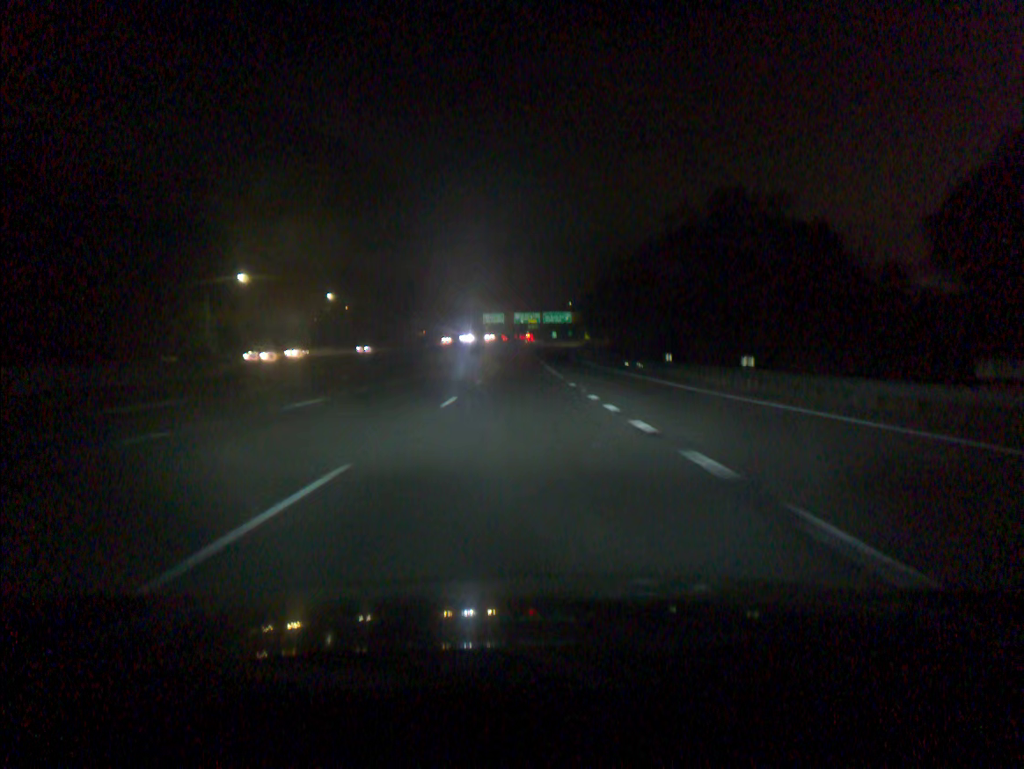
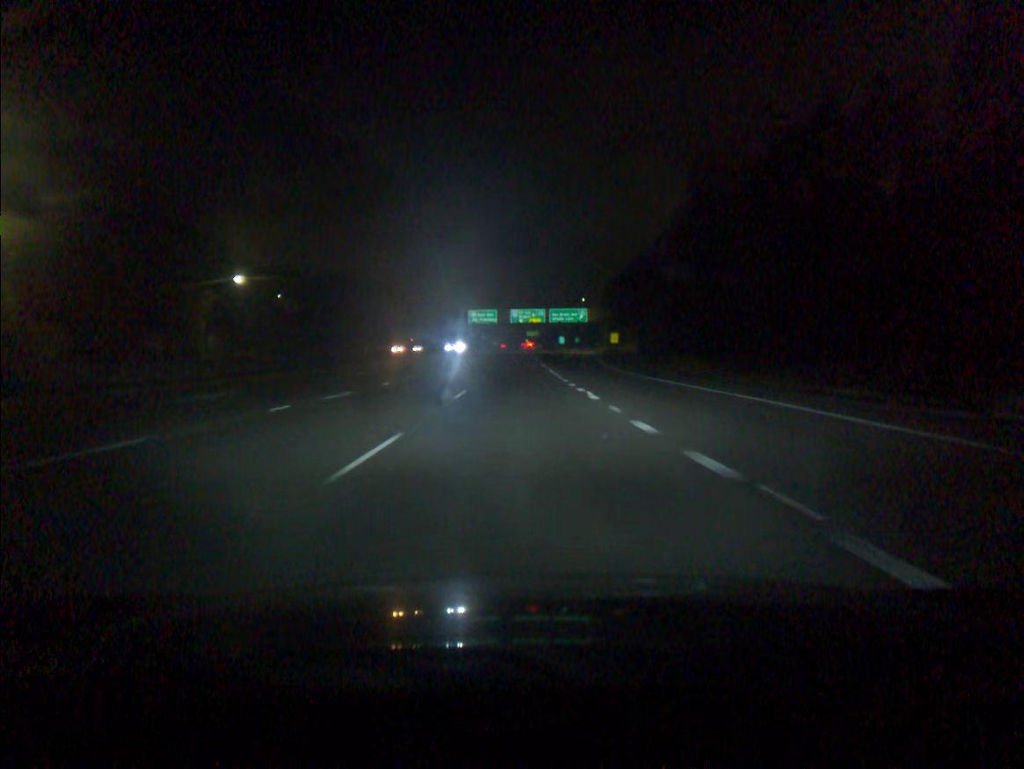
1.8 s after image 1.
(0.0, +54.6) m; 0°
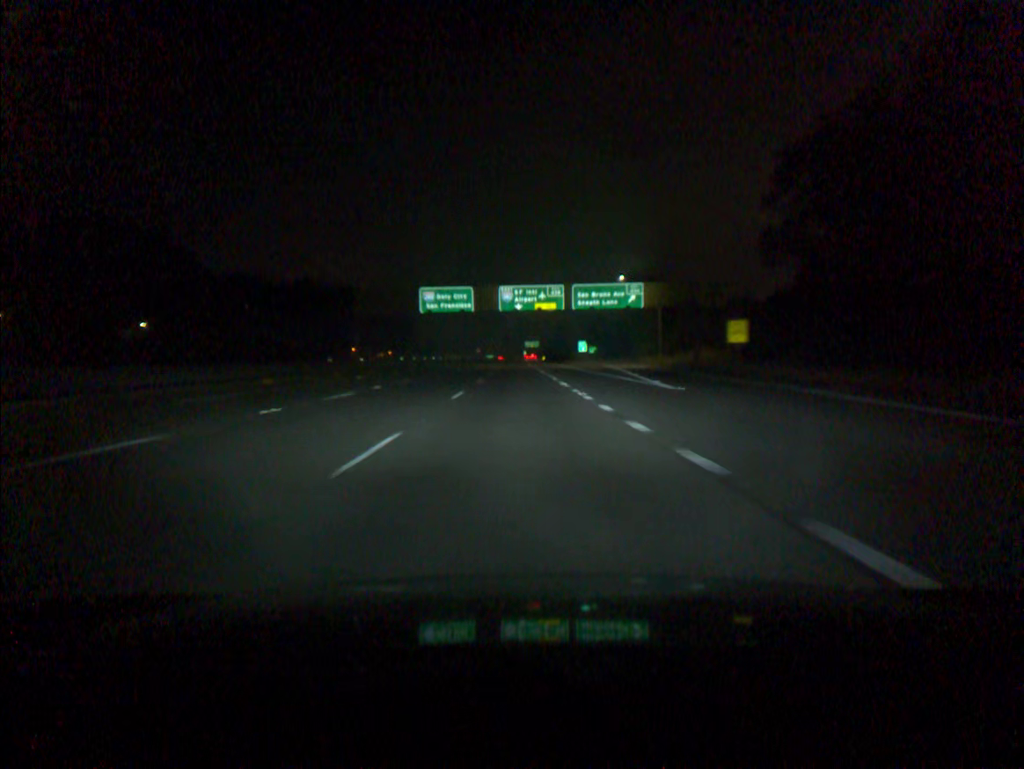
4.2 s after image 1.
(0.0, +72.4) m; 0°
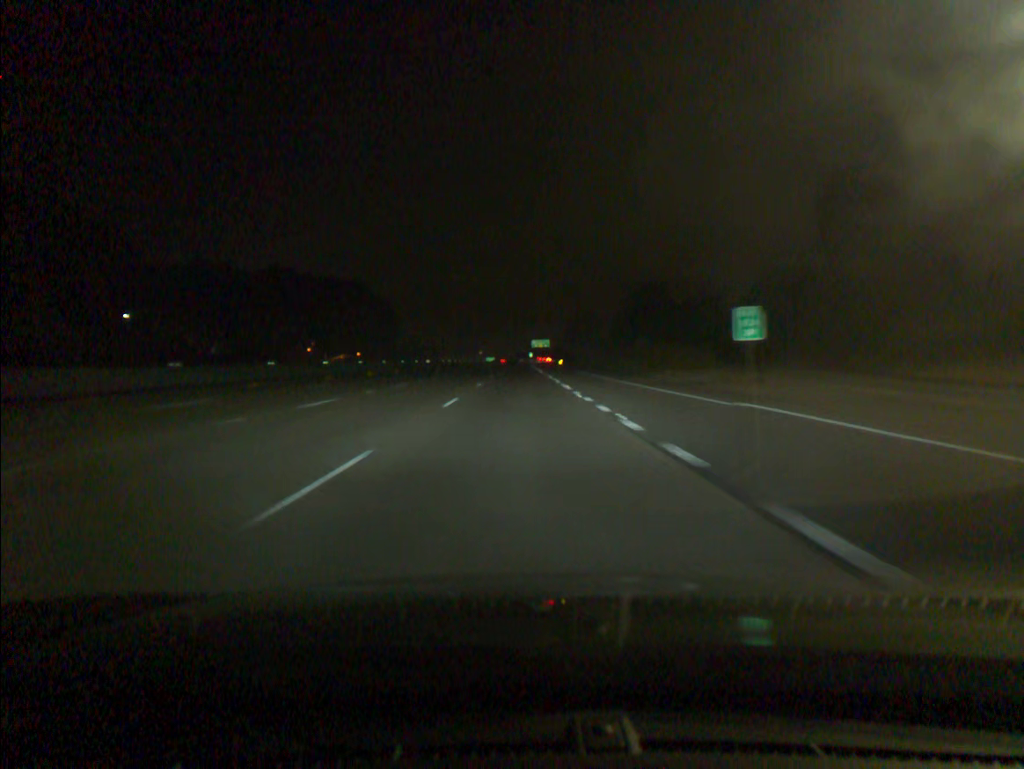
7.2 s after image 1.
(-0.3, +90.2) m; 0°
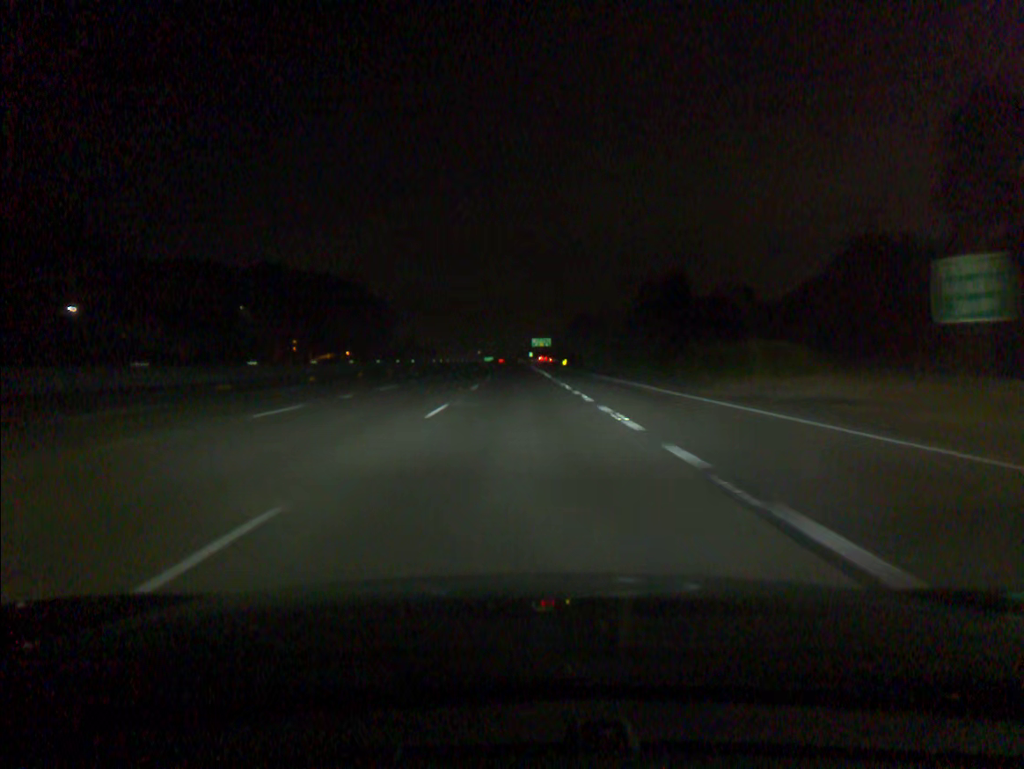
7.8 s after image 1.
(0.0, +18.2) m; 0°
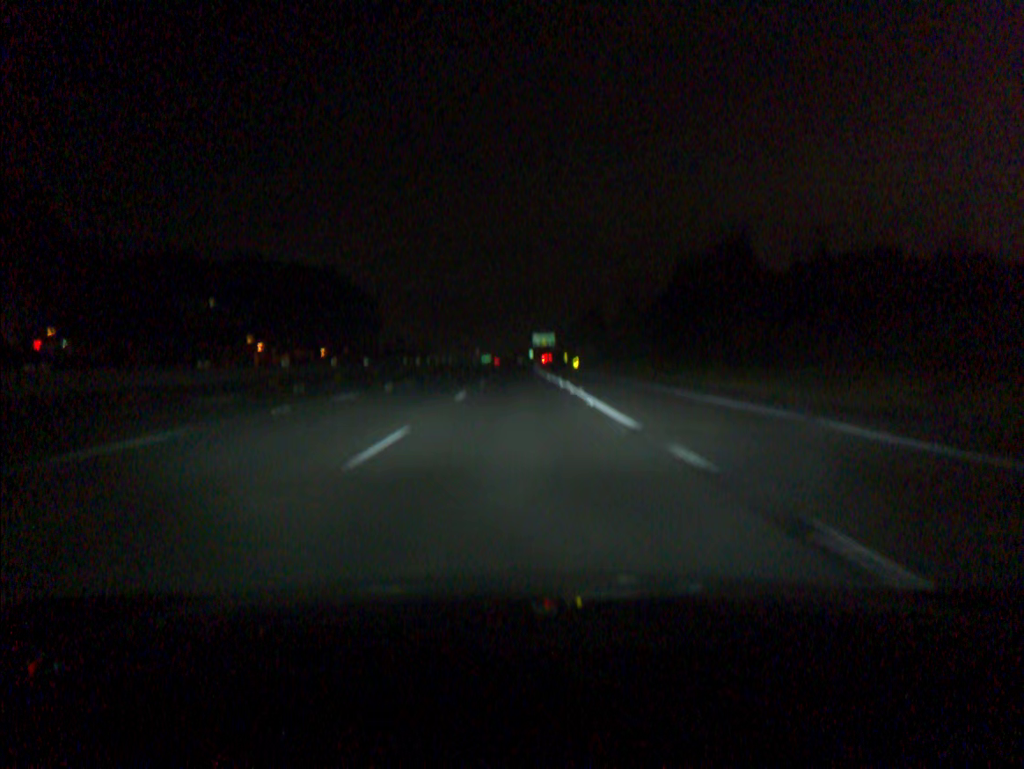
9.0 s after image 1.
(+0.1, +36.5) m; 0°
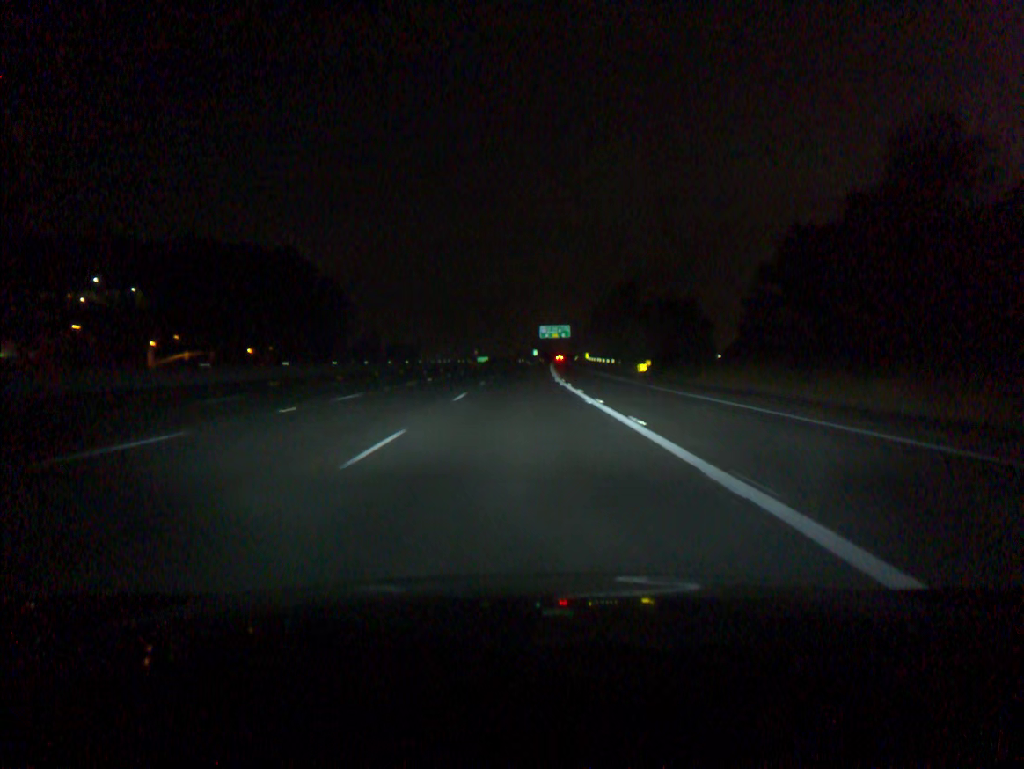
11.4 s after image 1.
(0.0, +73.2) m; 0°
